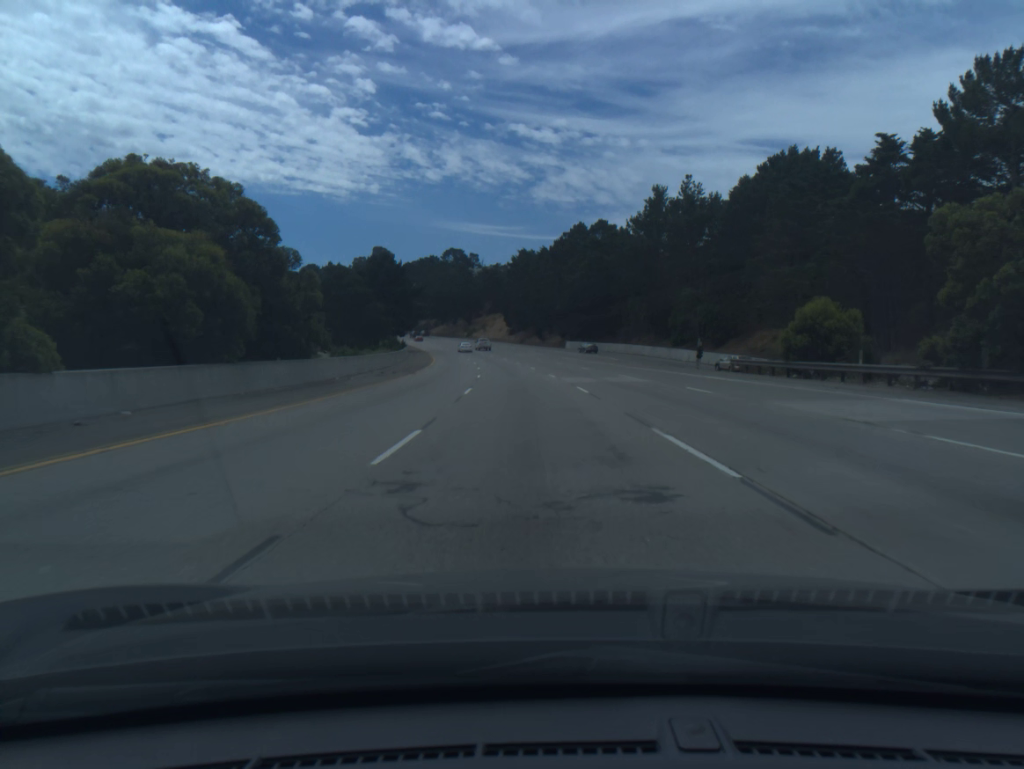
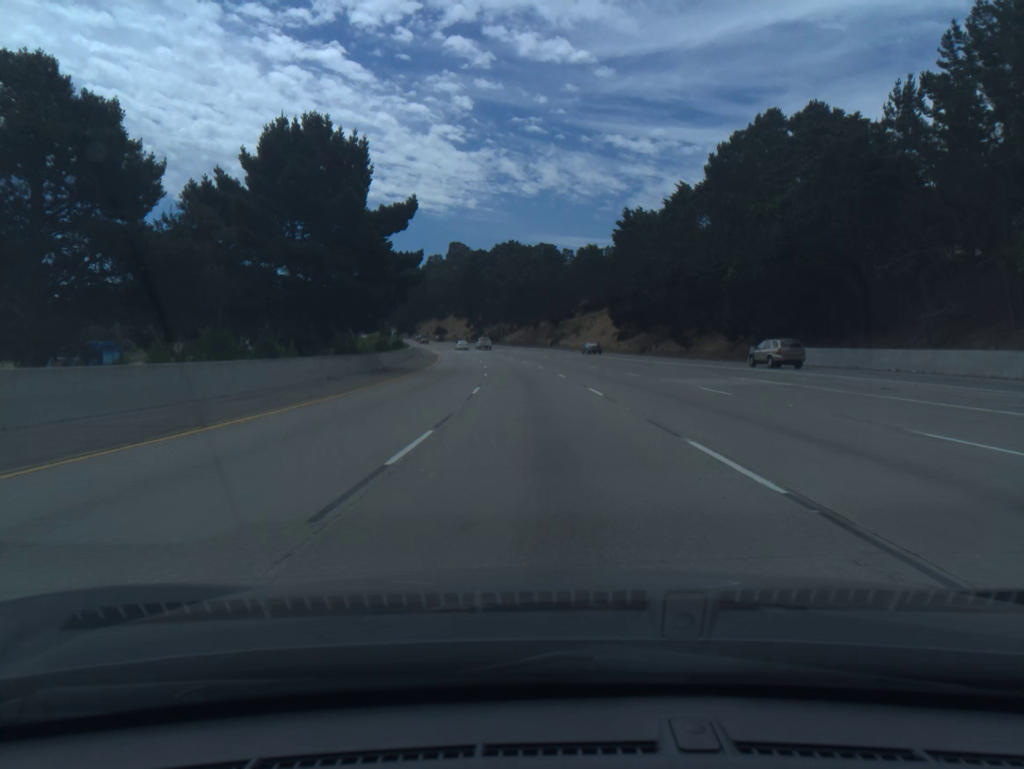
(-4.7, +73.1) m; -7°
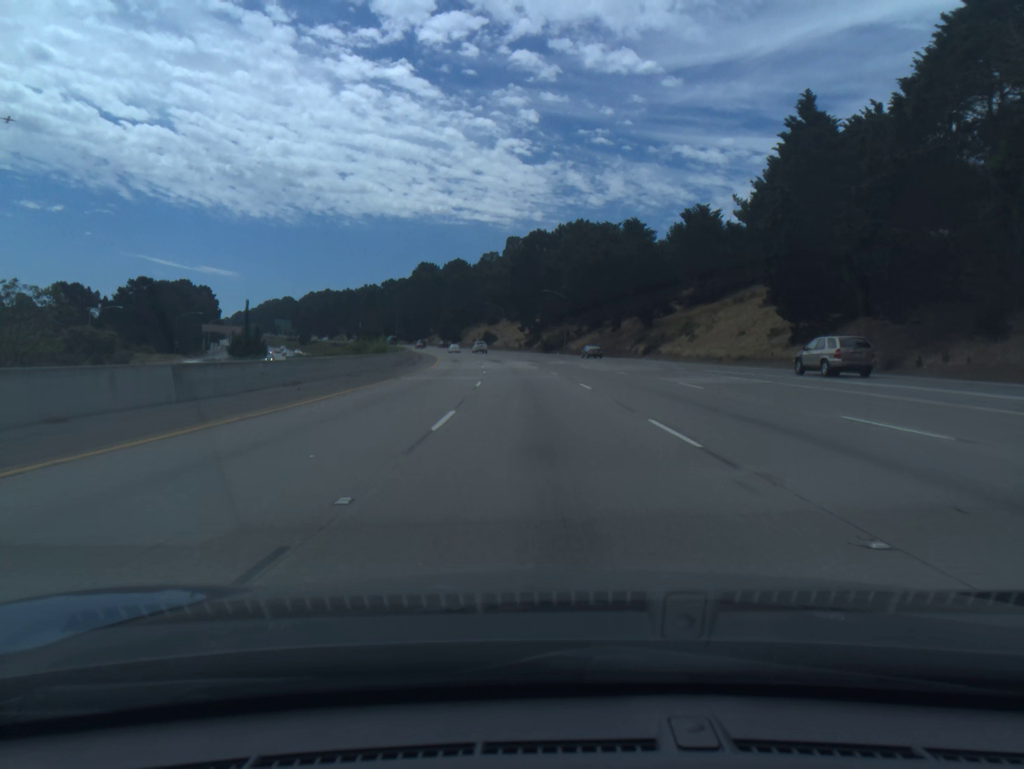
(-2.3, +54.7) m; -5°
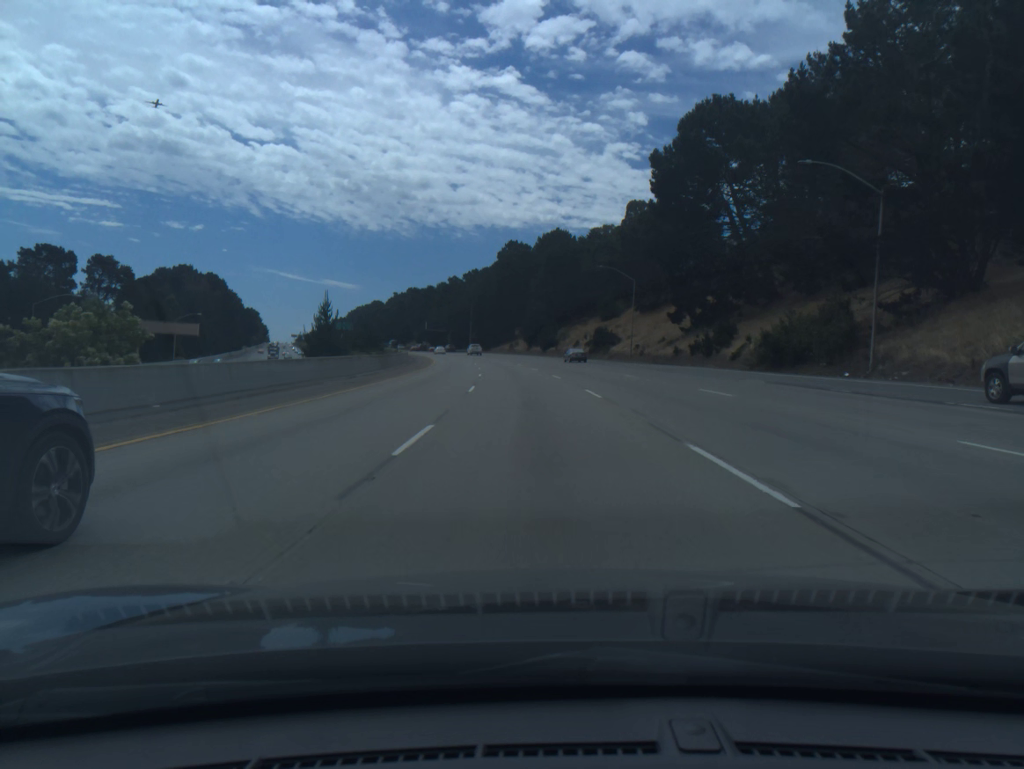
(-6.3, +90.7) m; -8°
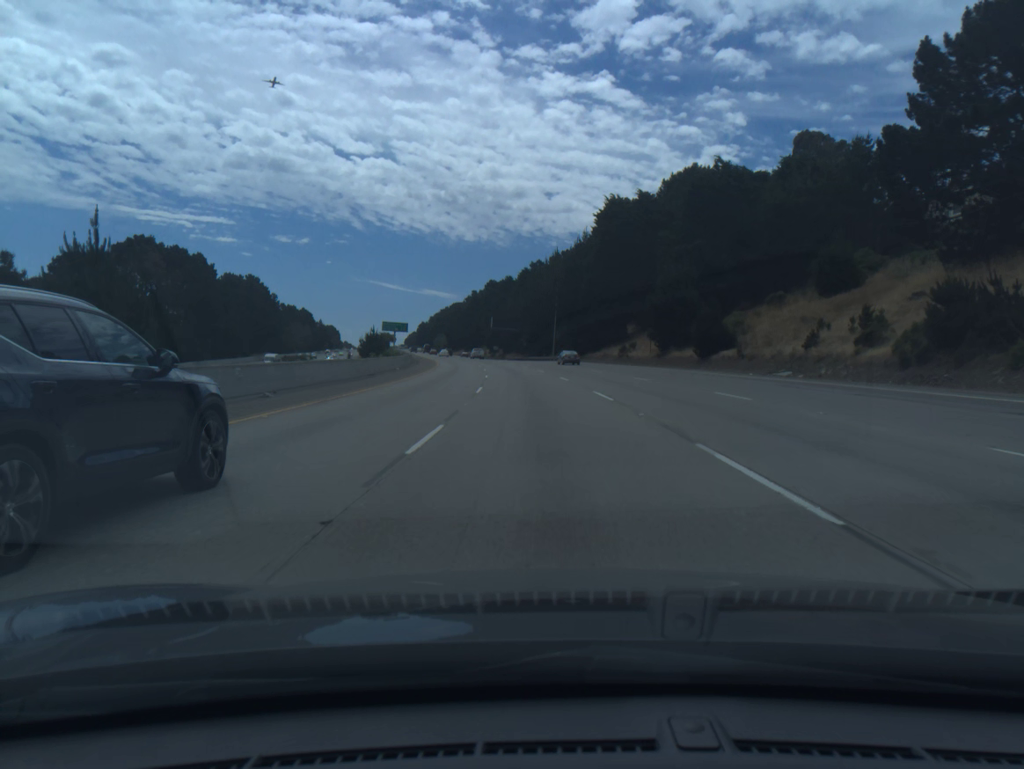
(-4.6, +72.8) m; -7°
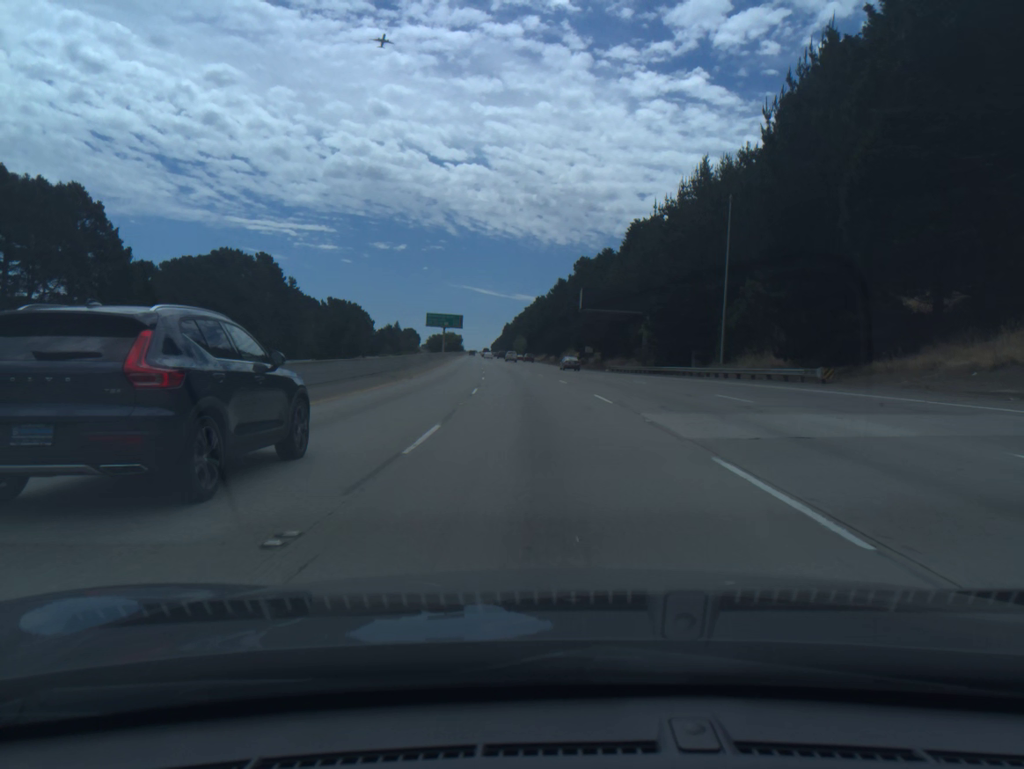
(-4.1, +73.1) m; -7°
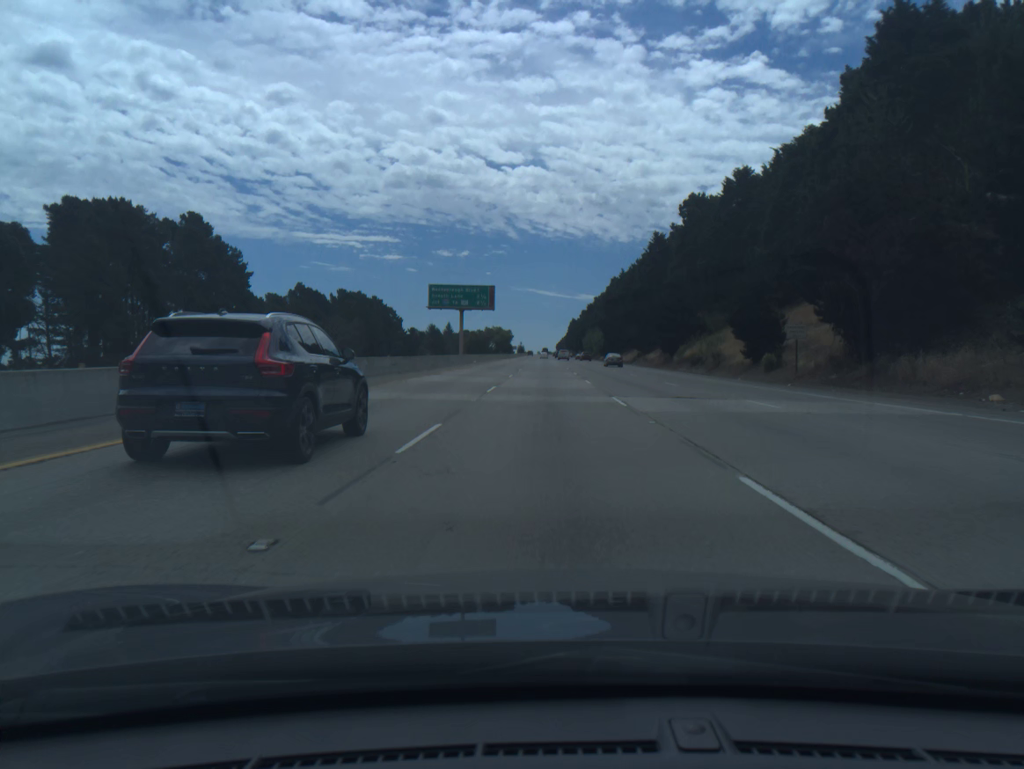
(-3.6, +73.2) m; -5°
